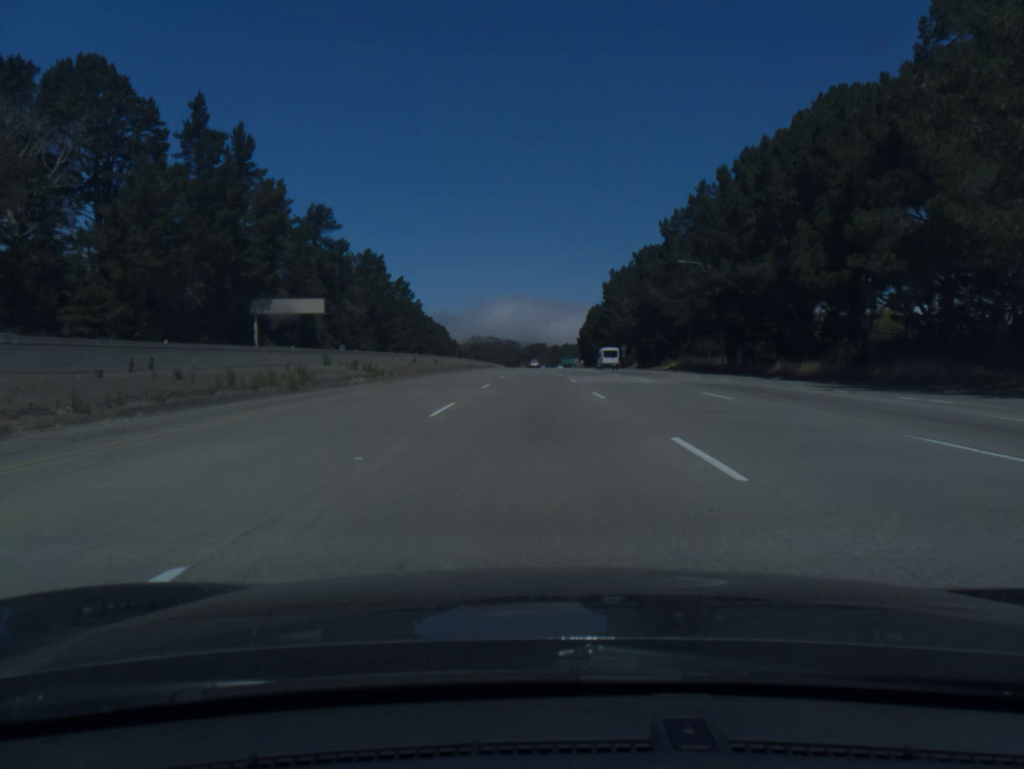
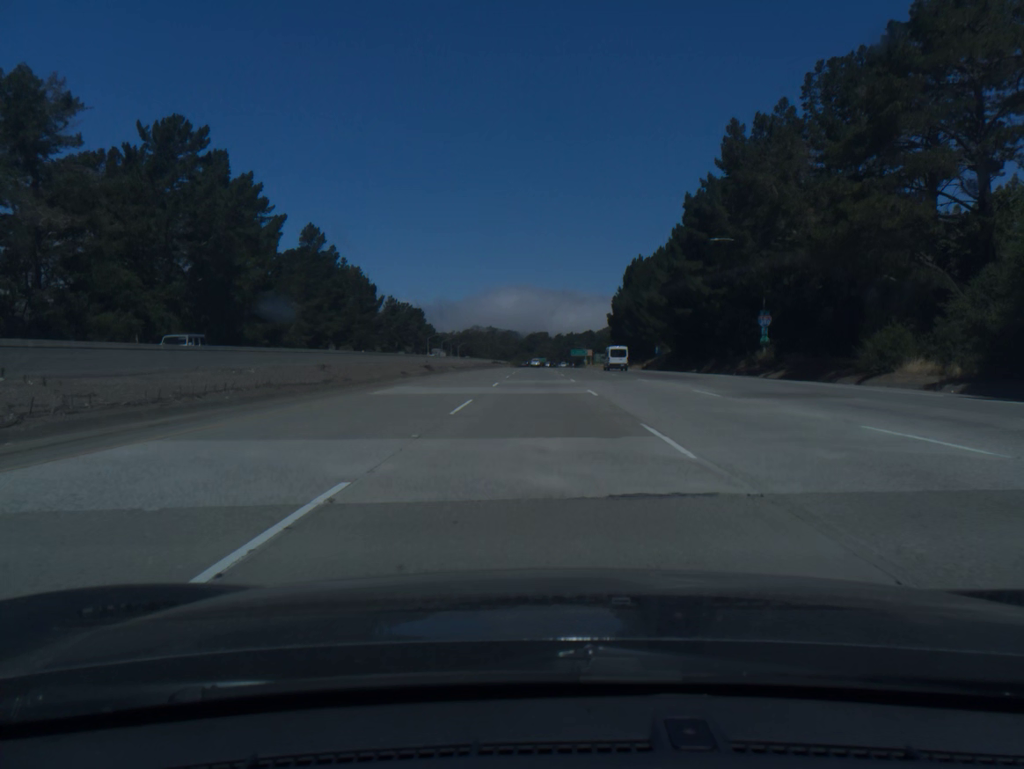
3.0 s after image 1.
(-0.5, +100.2) m; 0°
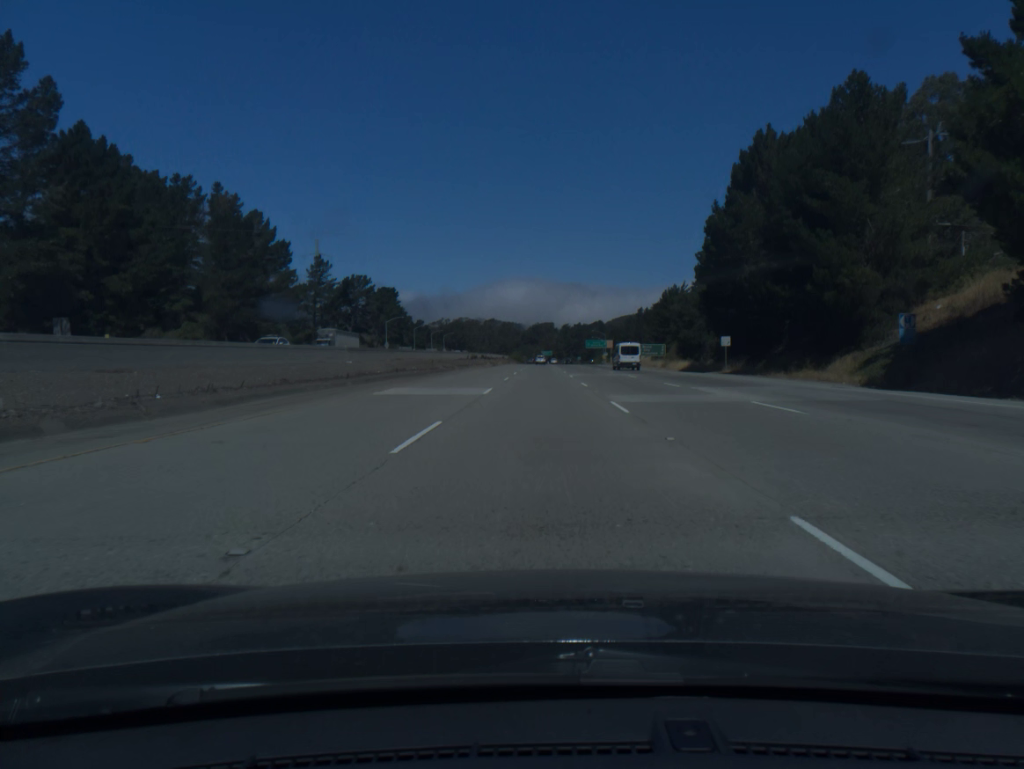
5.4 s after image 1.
(-0.1, +80.3) m; 0°
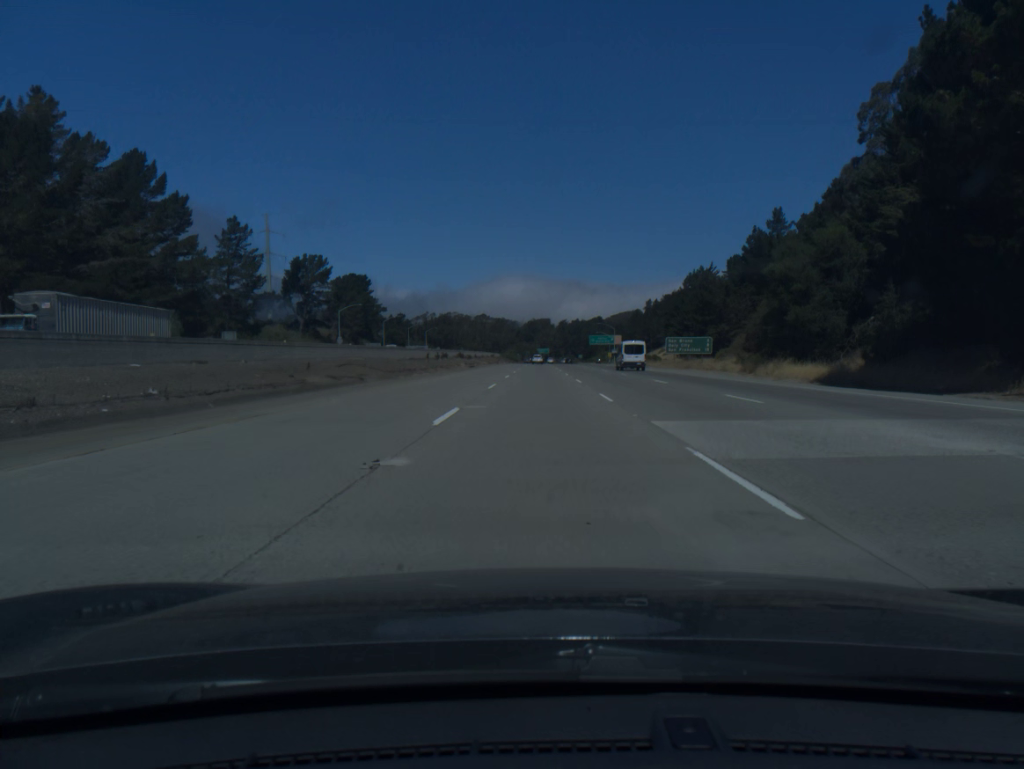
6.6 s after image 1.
(+0.1, +40.3) m; 0°
